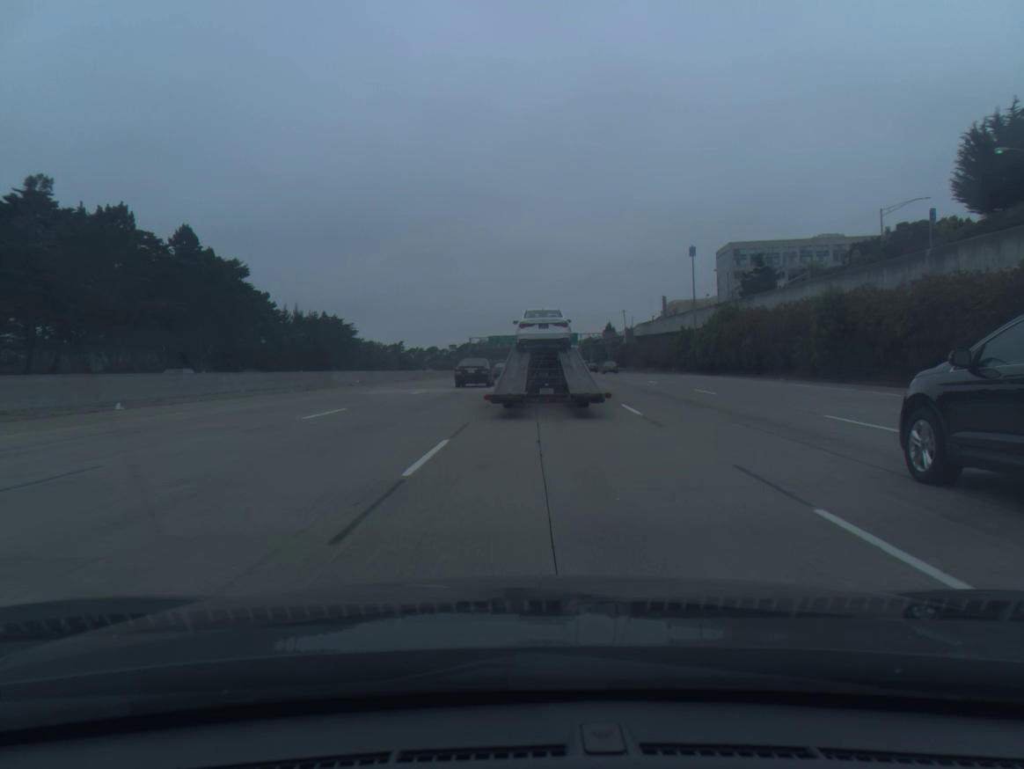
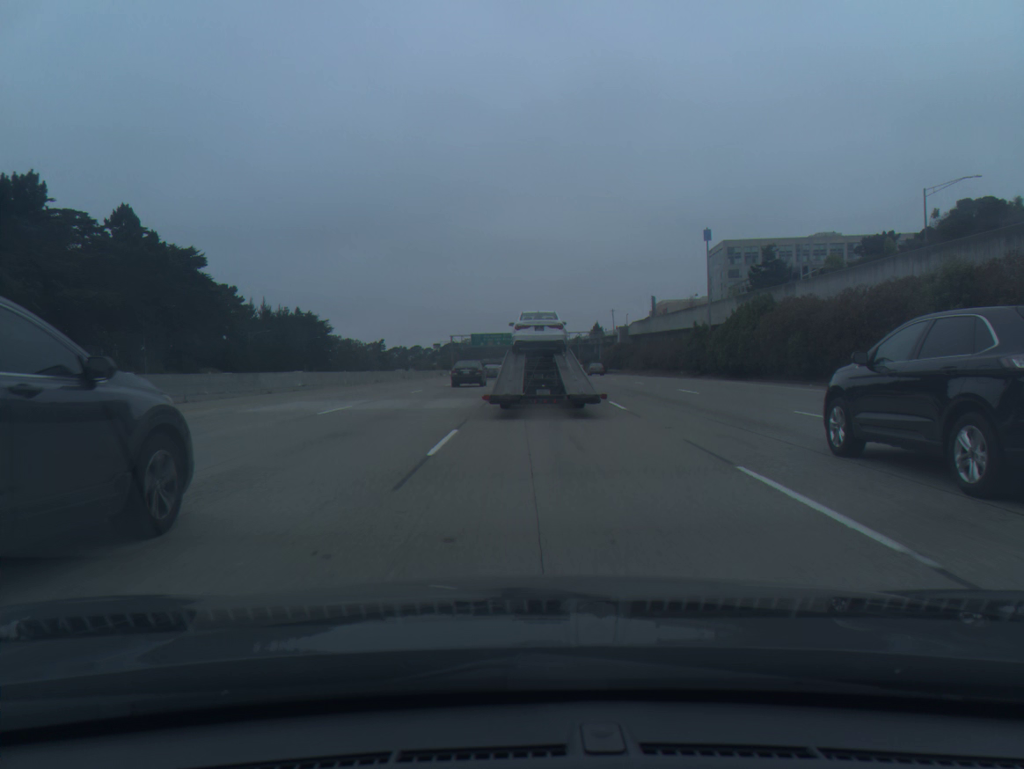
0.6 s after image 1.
(+0.1, +12.4) m; +1°
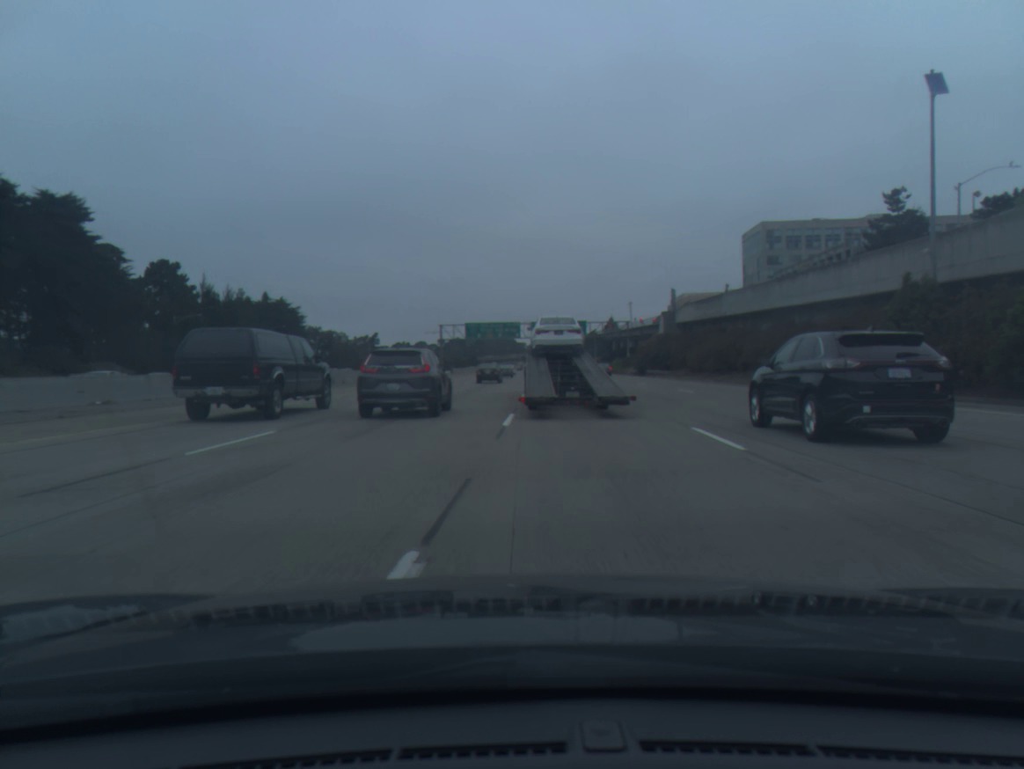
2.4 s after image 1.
(+0.1, +37.5) m; -1°
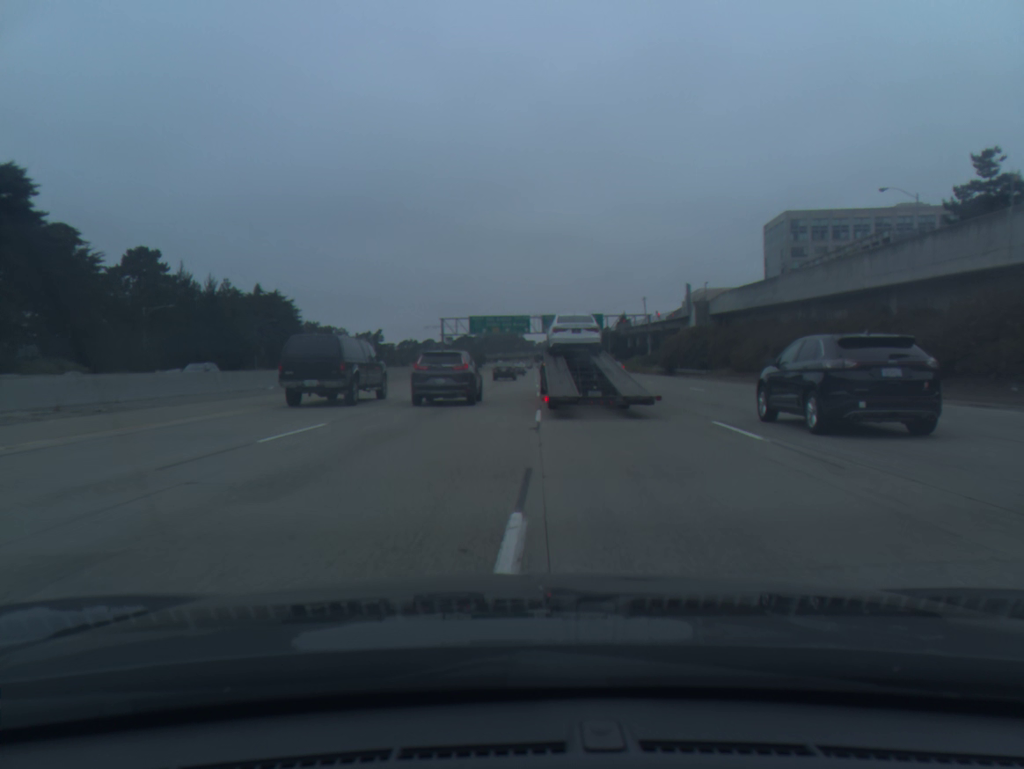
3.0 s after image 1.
(-0.1, +13.1) m; -1°
